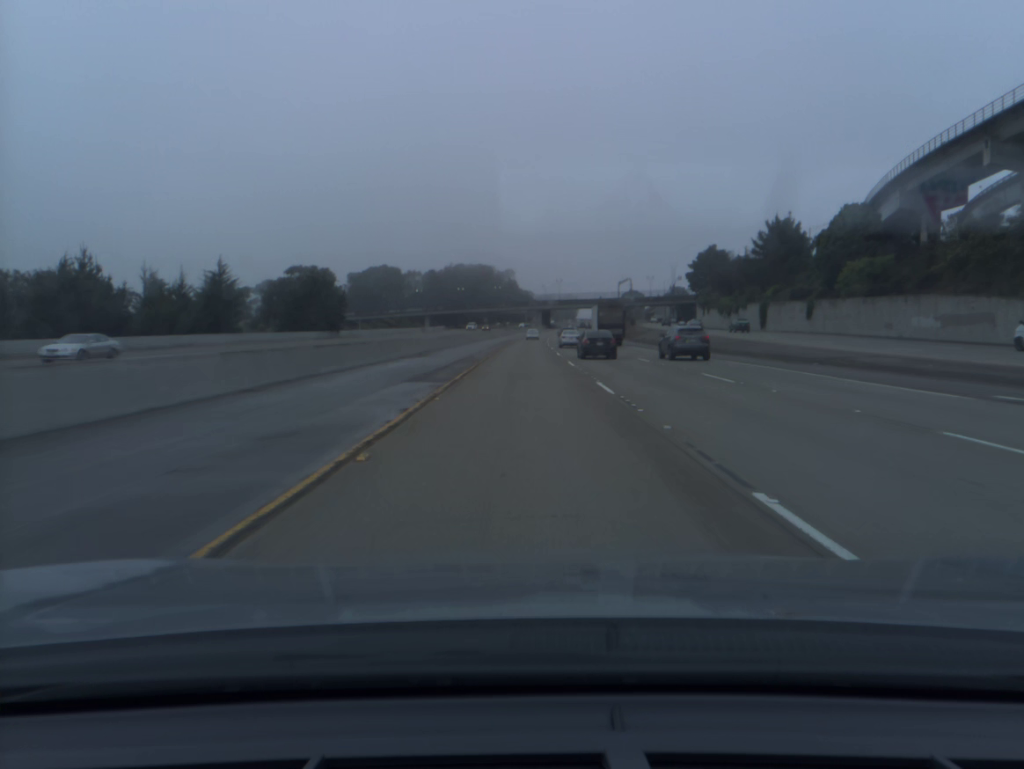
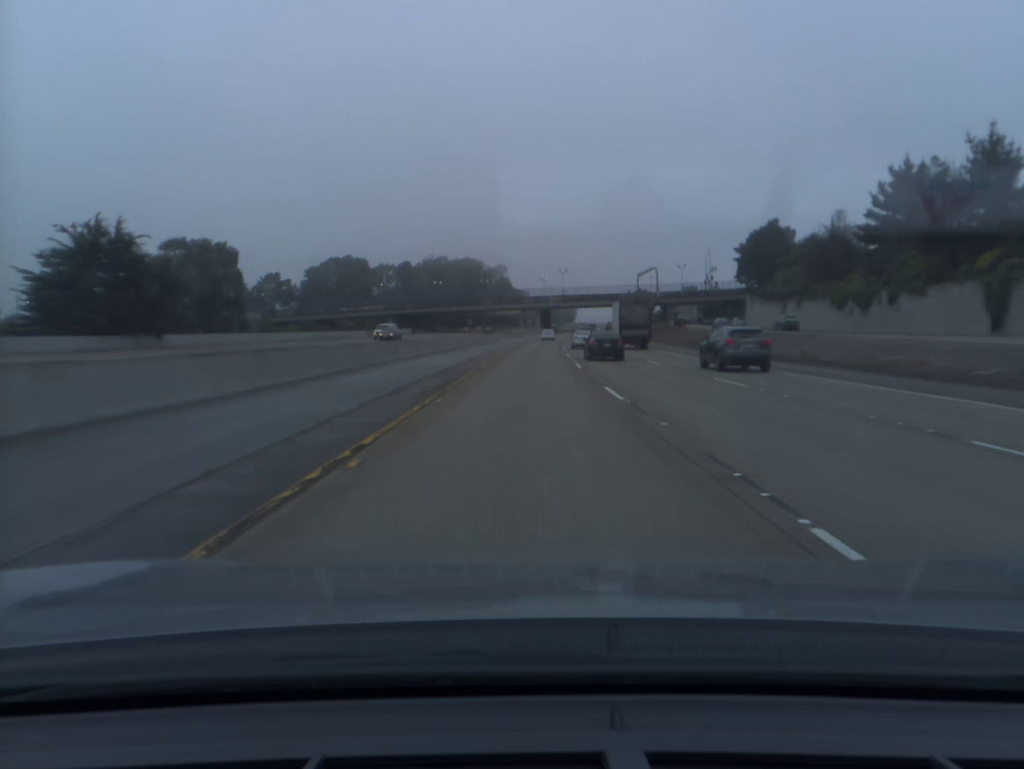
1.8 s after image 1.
(0.0, +58.7) m; 0°
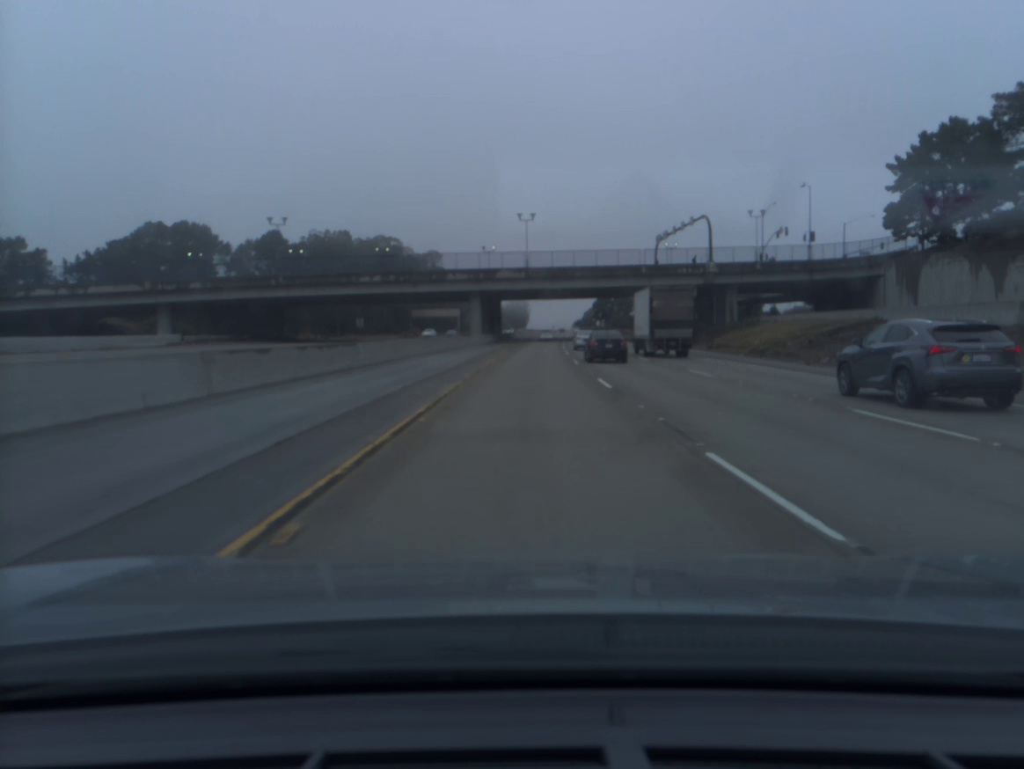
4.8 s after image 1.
(+2.8, +97.8) m; +4°
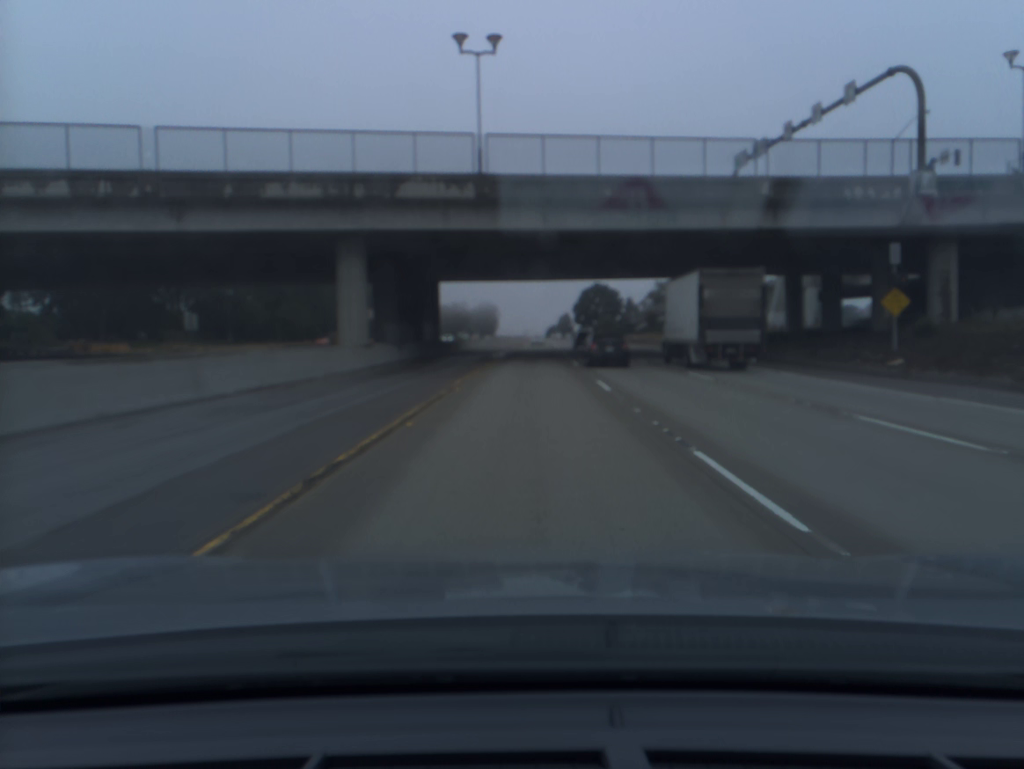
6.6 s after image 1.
(+1.0, +58.6) m; +2°
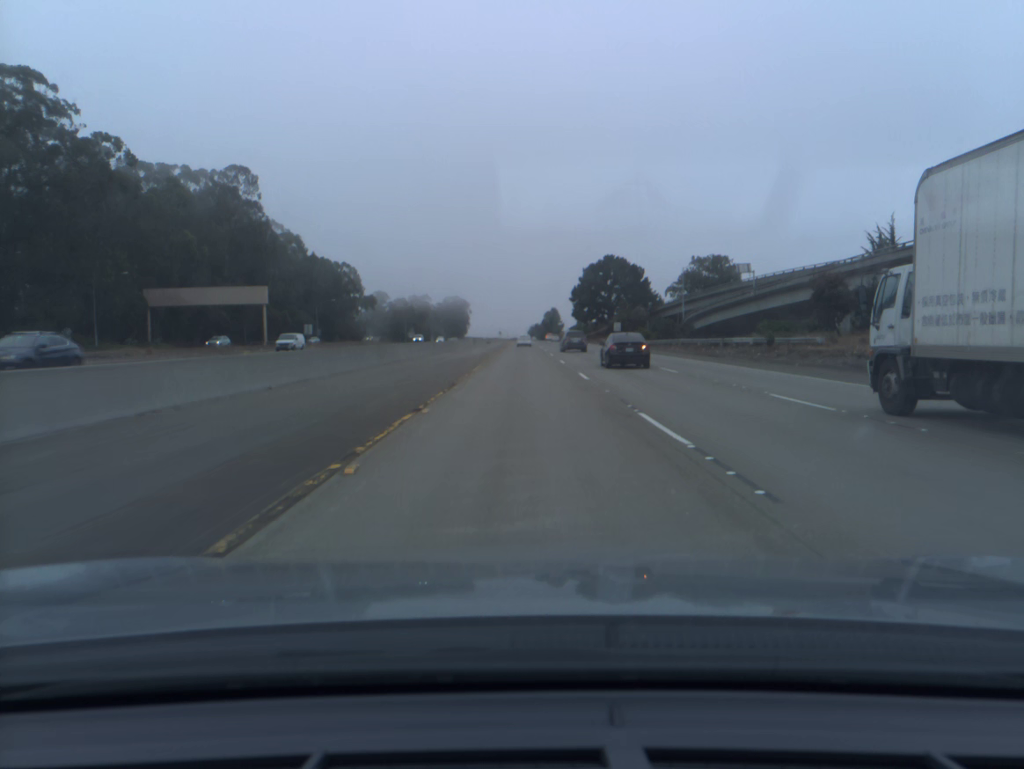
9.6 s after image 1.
(+1.8, +97.5) m; +2°
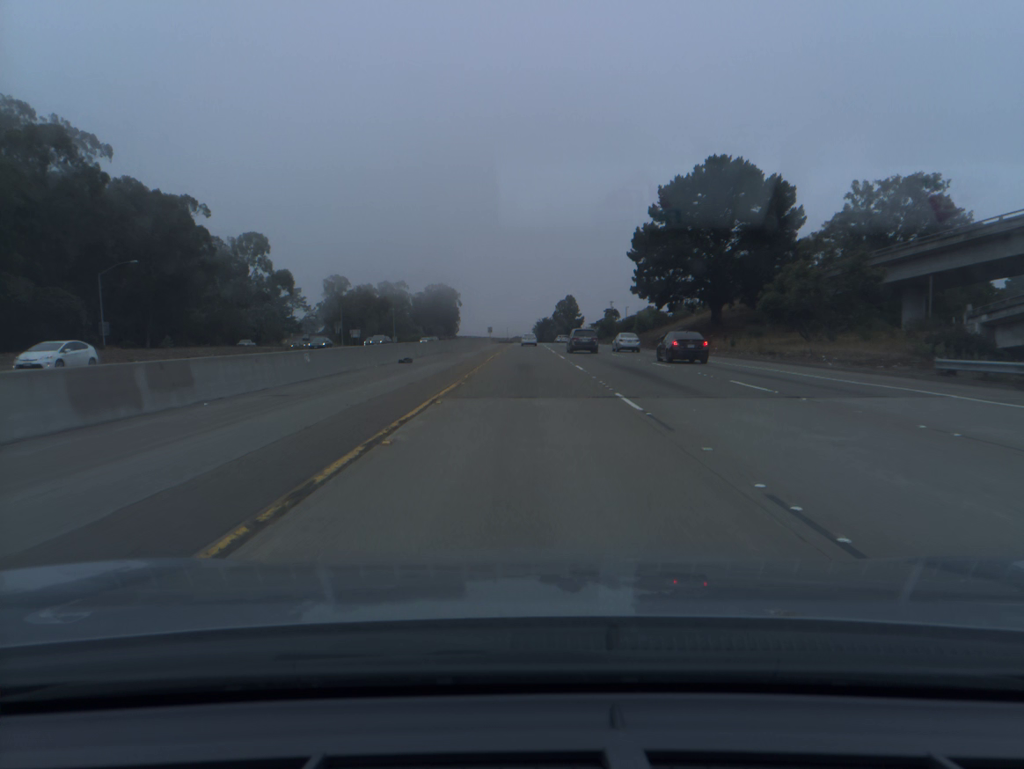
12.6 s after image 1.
(-0.3, +97.4) m; 0°
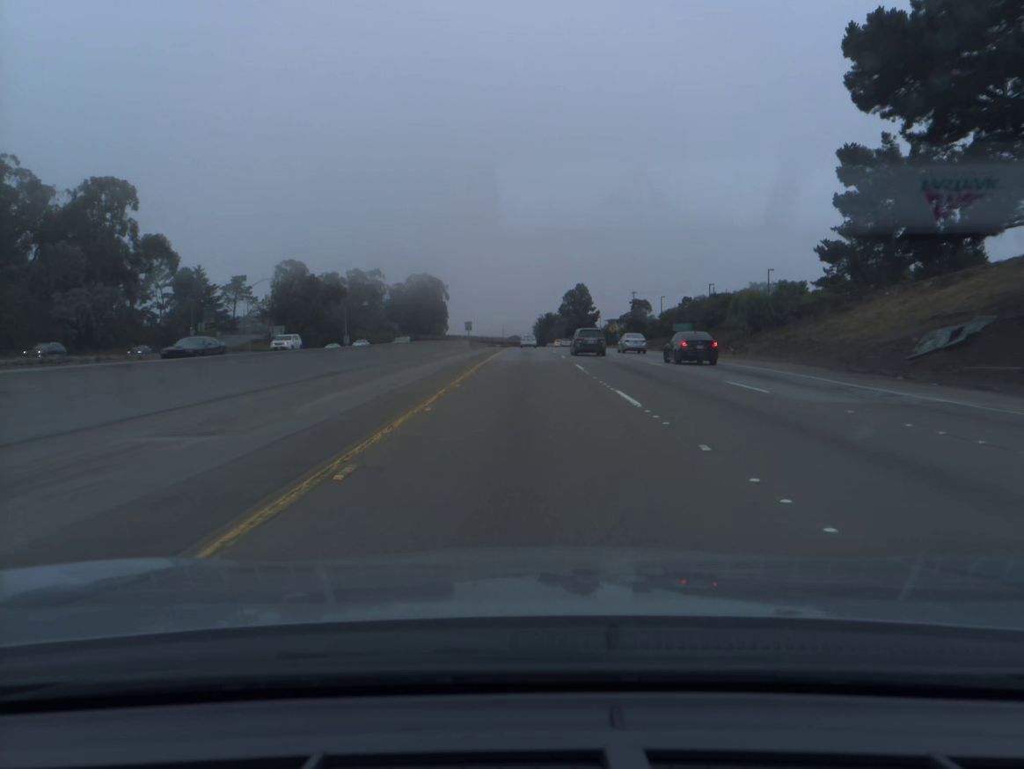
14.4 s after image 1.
(0.0, +58.4) m; 0°
